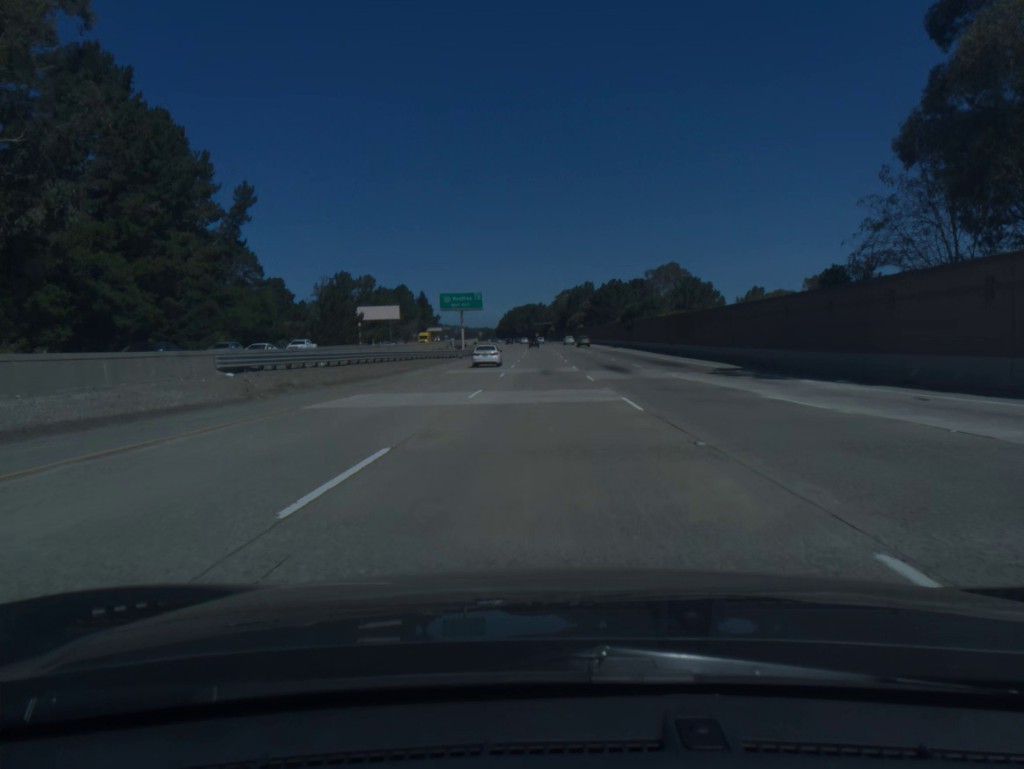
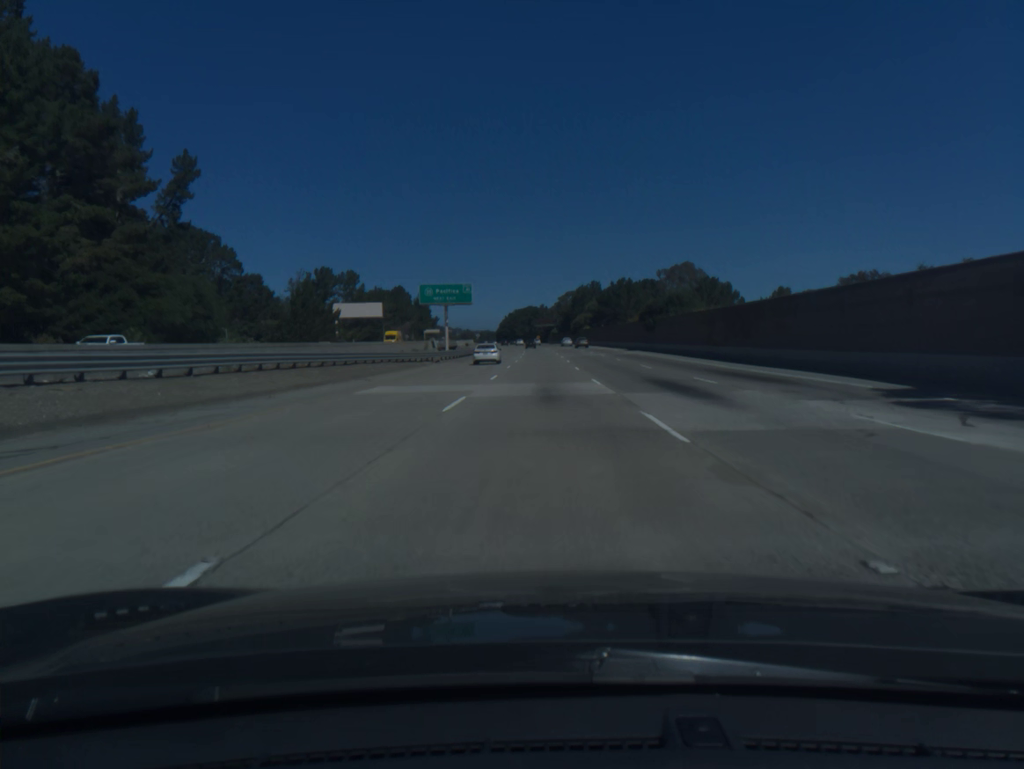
(0.0, +19.7) m; 0°
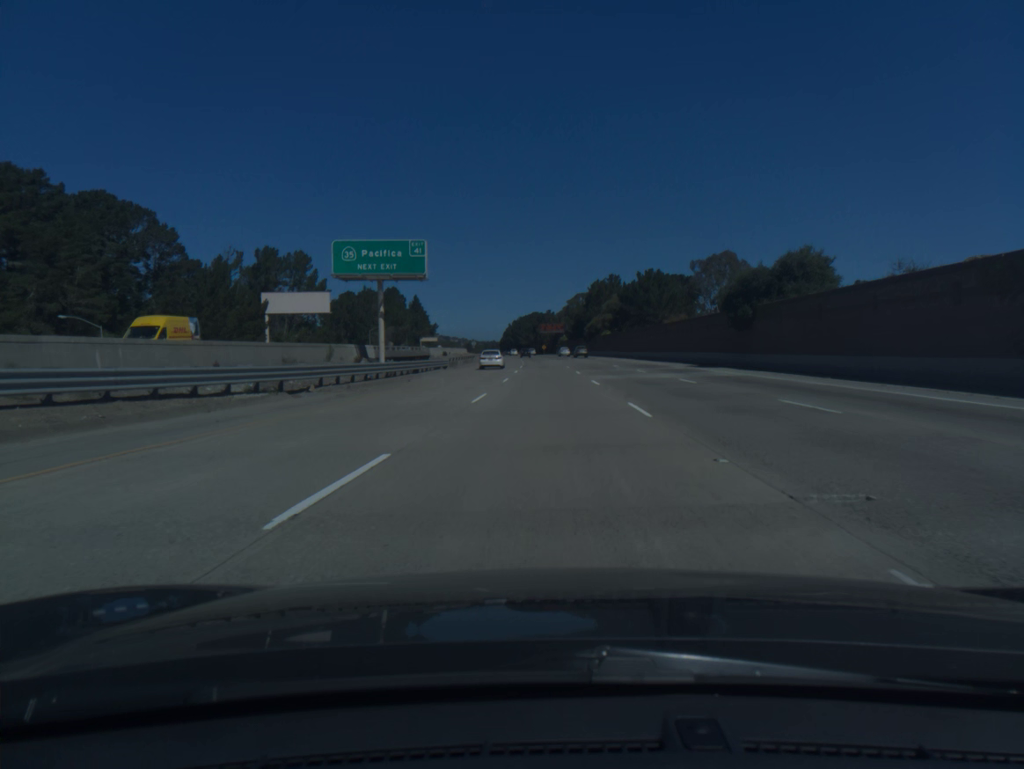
(-0.1, +39.1) m; 0°
